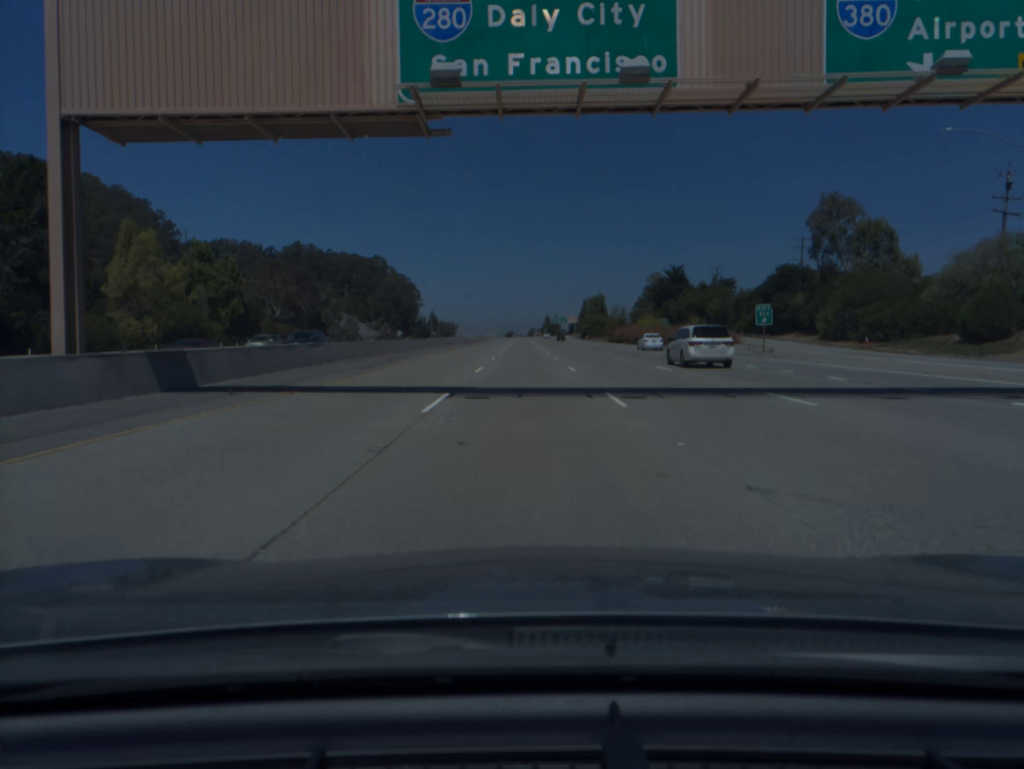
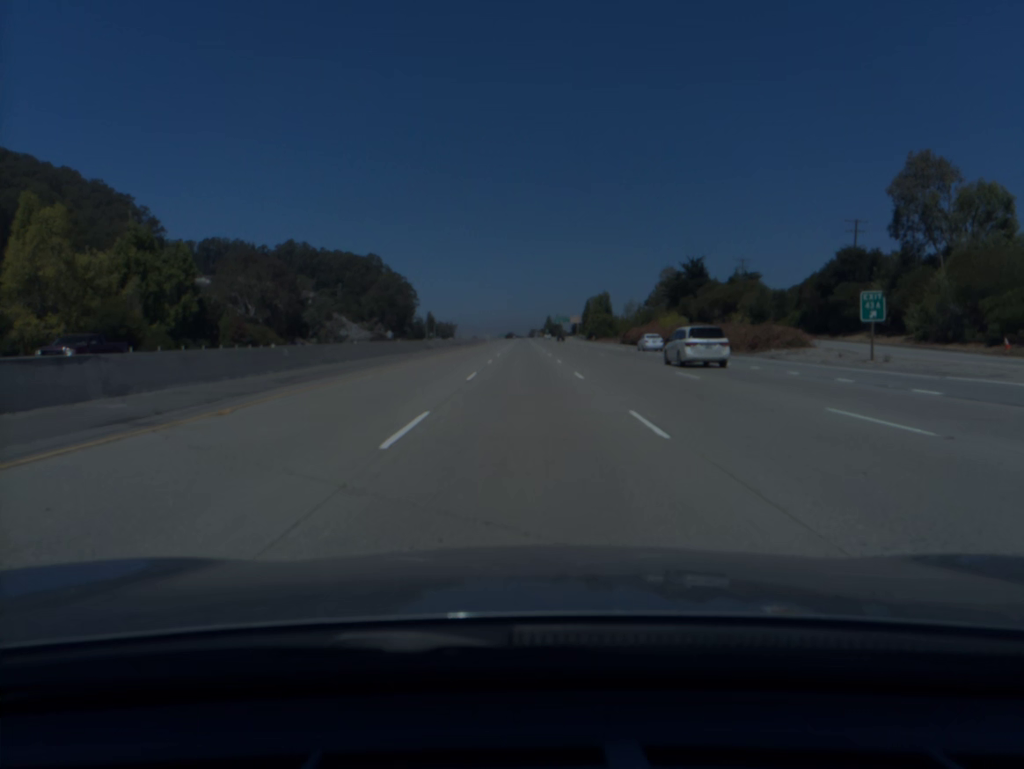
(0.0, +18.9) m; 0°
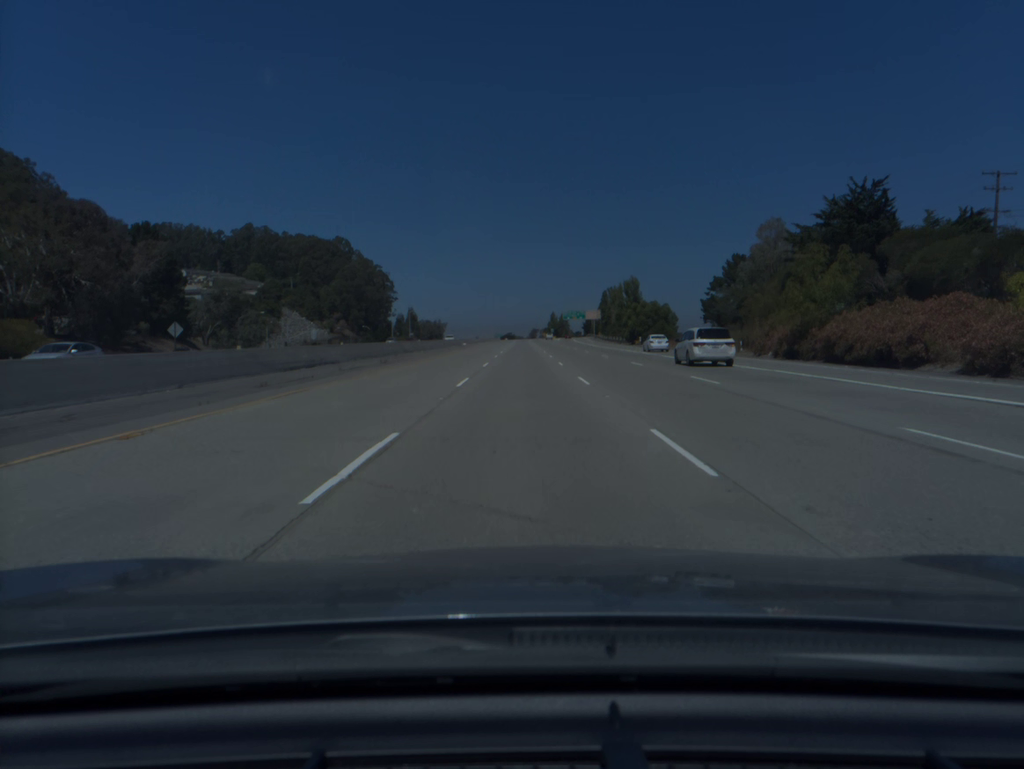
(-0.1, +75.6) m; 0°
